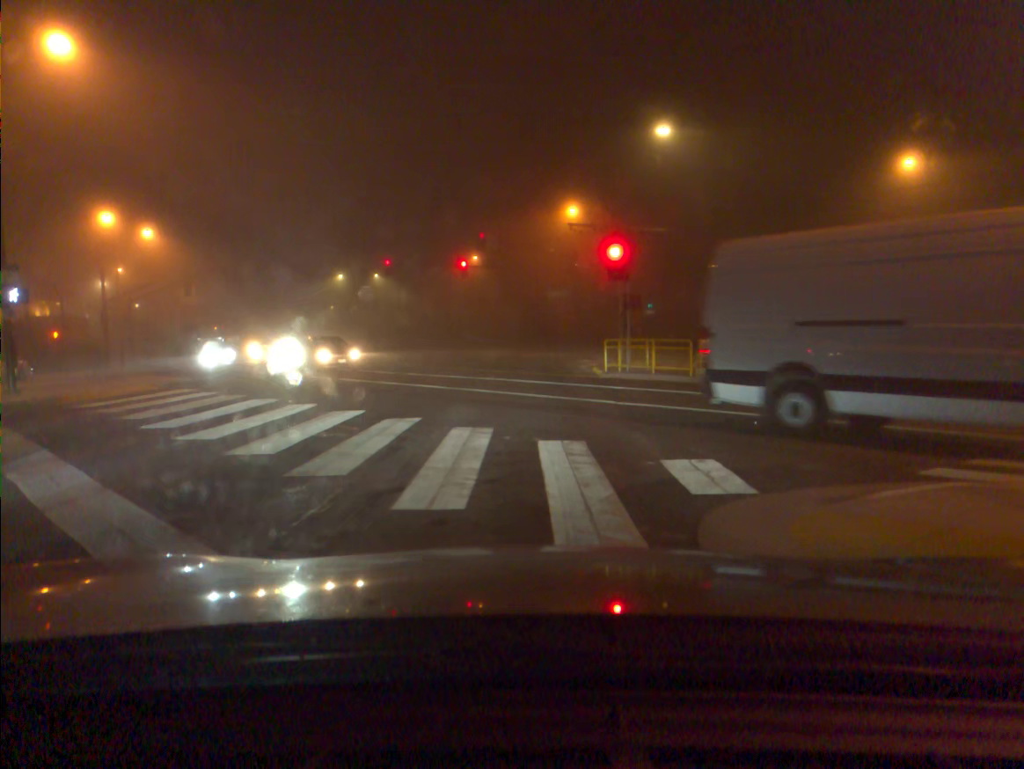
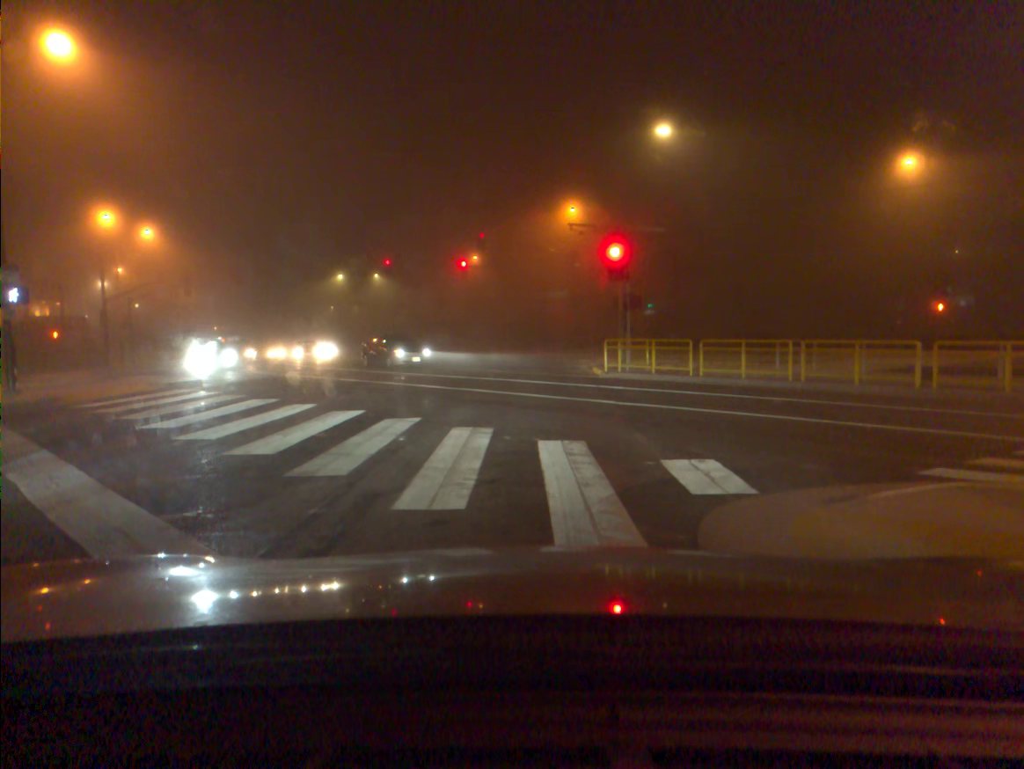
(0.0, 0.0) m; 0°
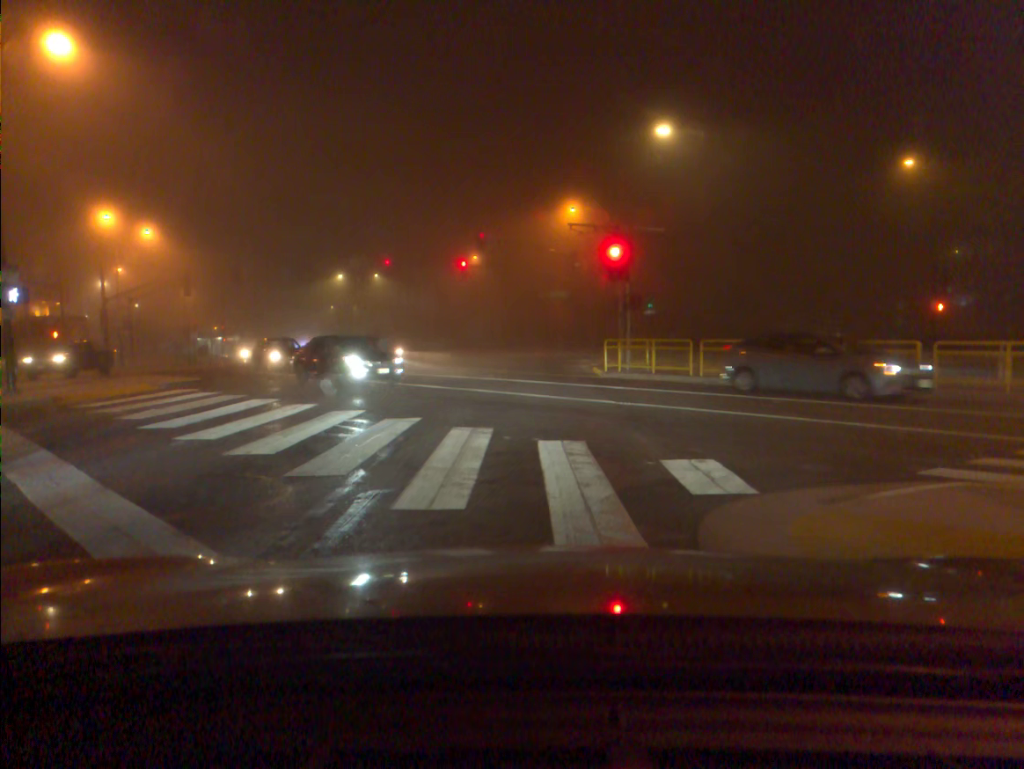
(0.0, 0.0) m; 0°
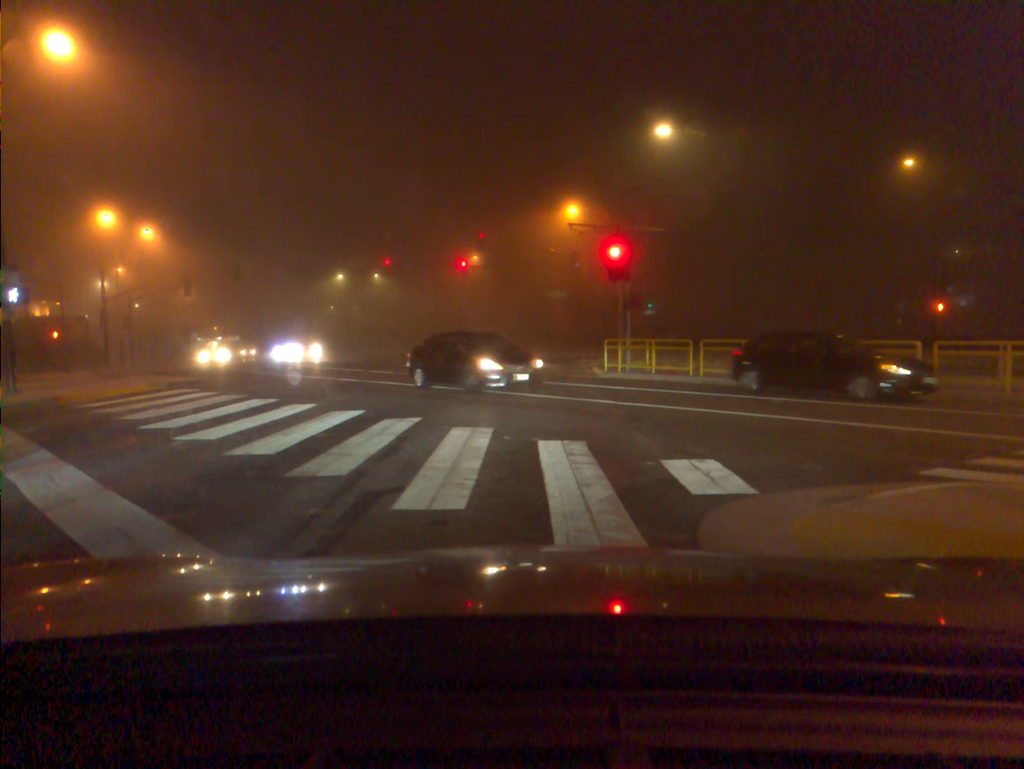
(0.0, 0.0) m; 0°
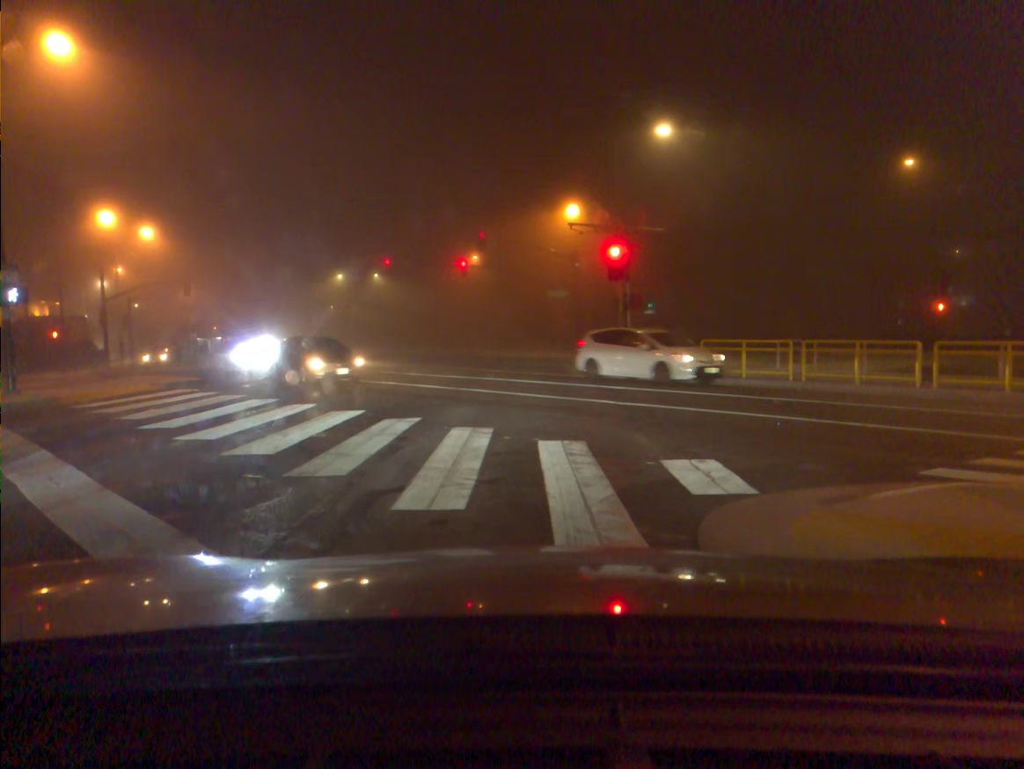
(0.0, 0.0) m; 0°
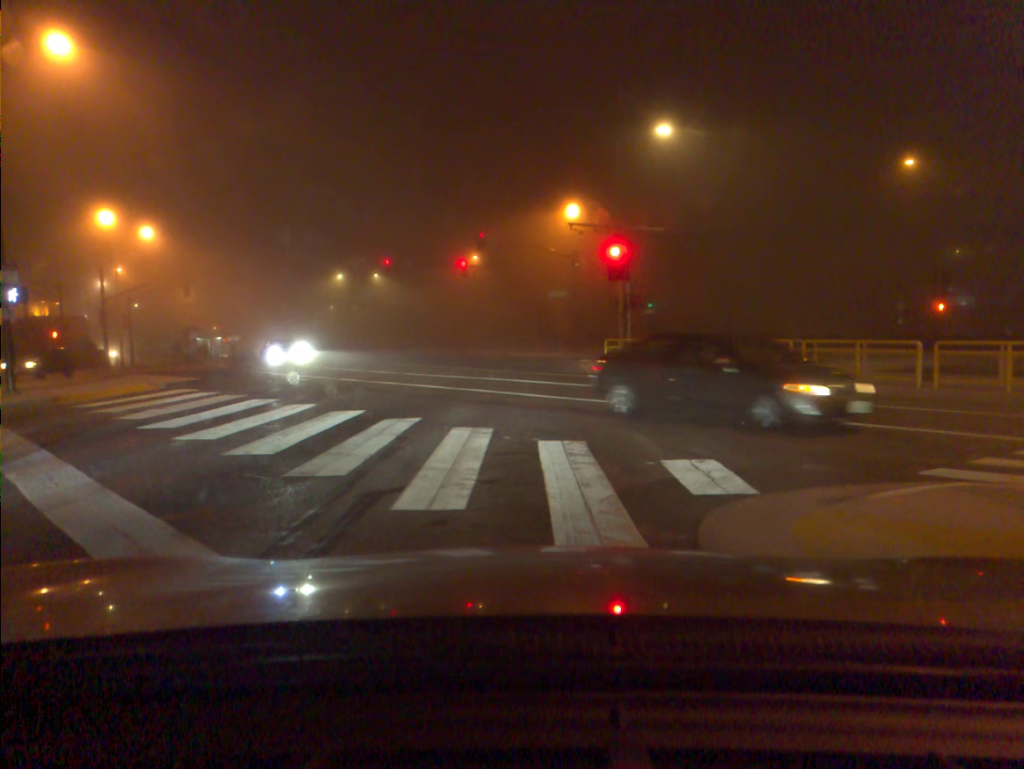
(0.0, 0.0) m; 0°
